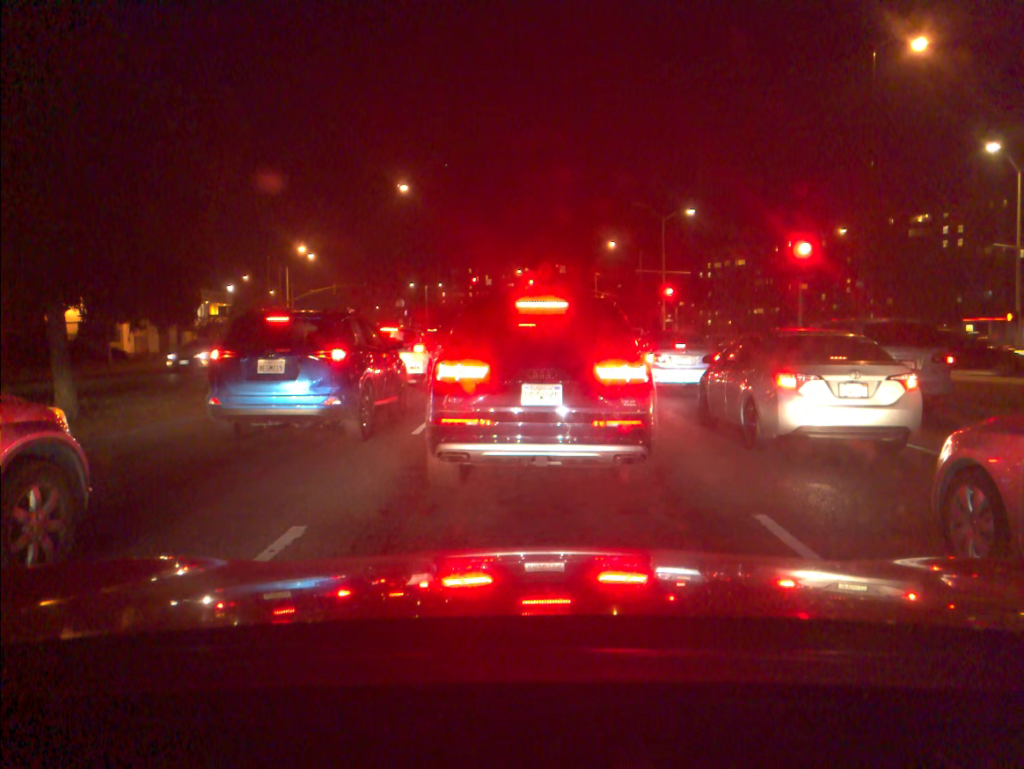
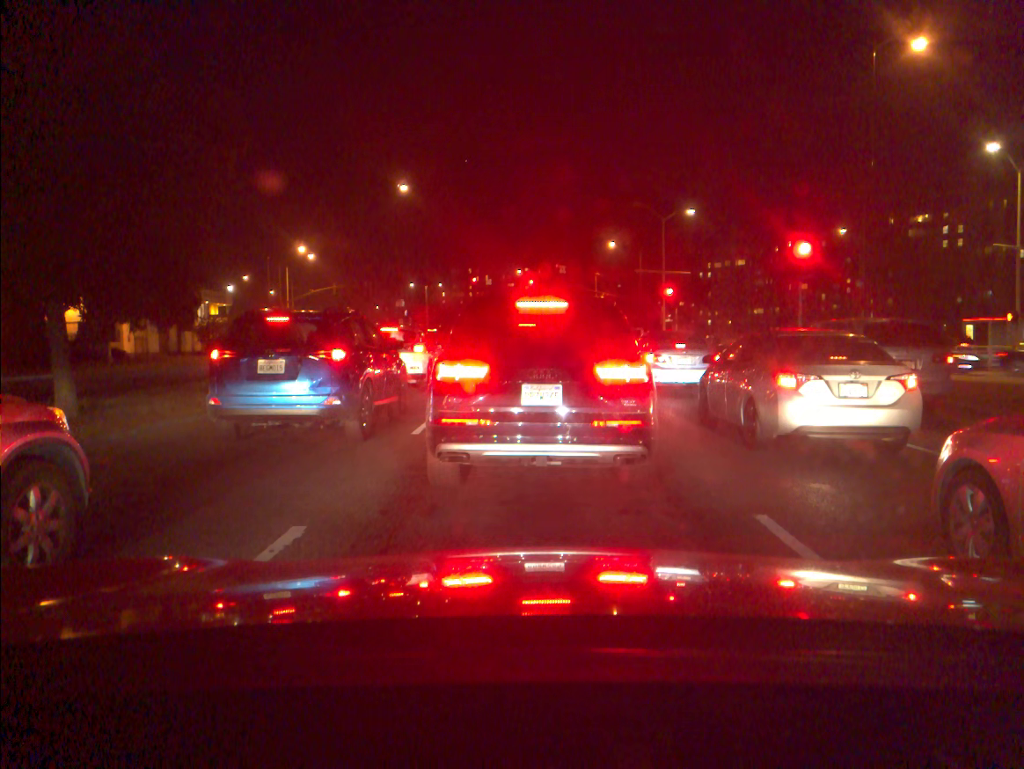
(0.0, 0.0) m; 0°
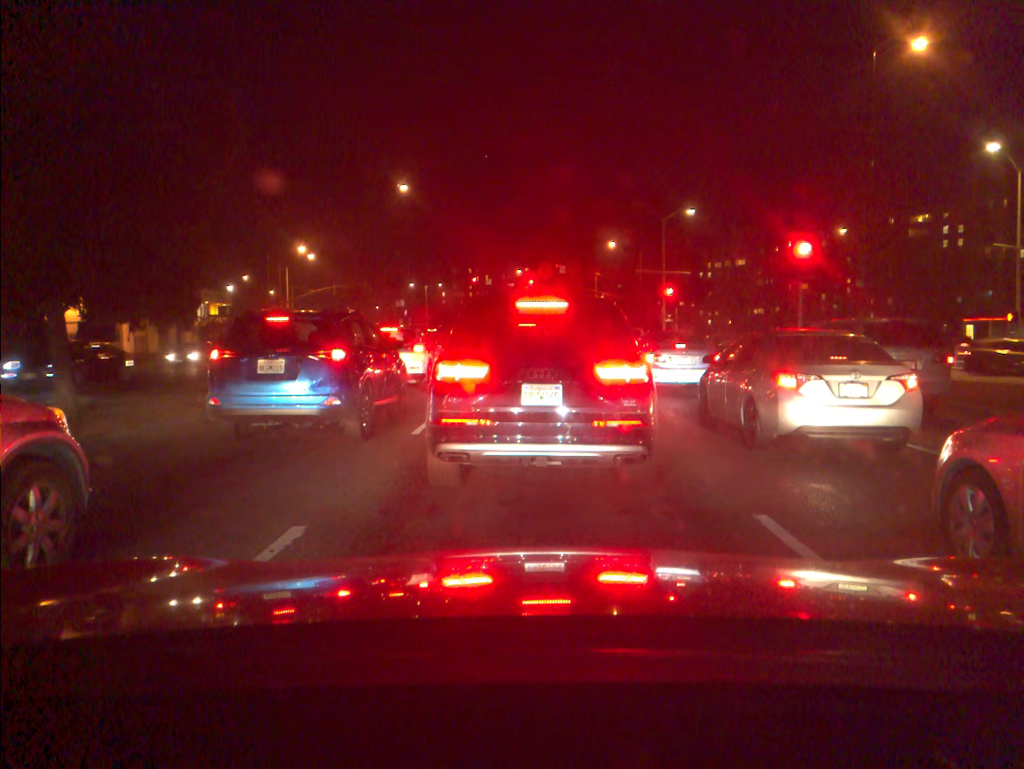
(0.0, 0.0) m; 0°
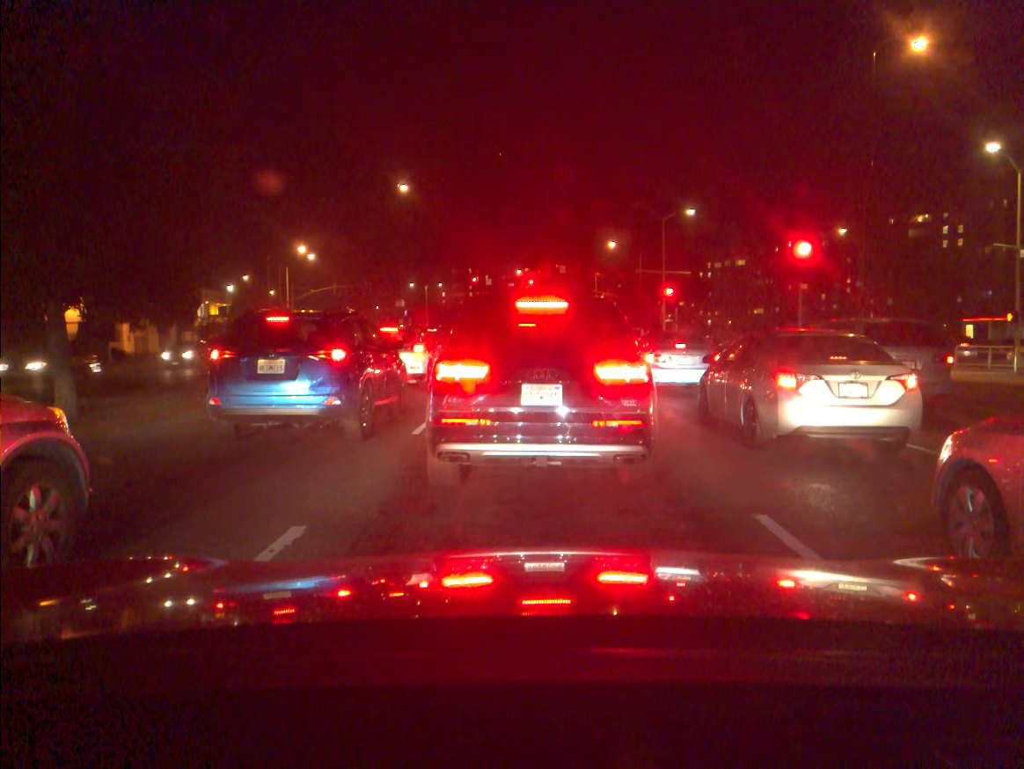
(0.0, 0.0) m; 0°
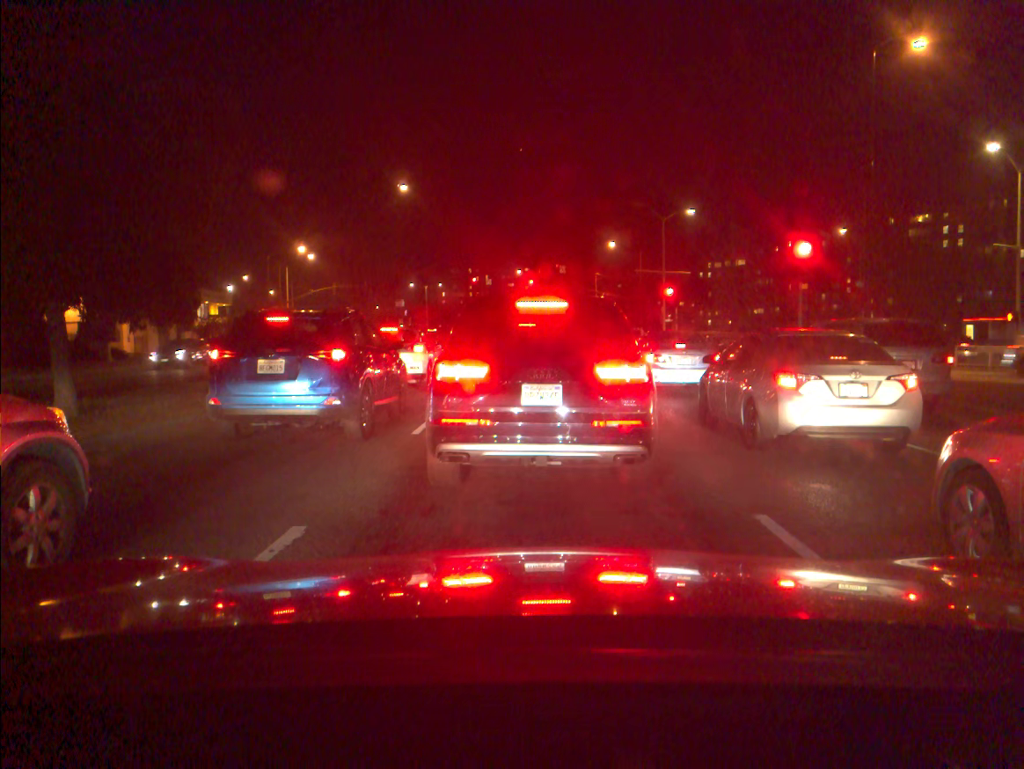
(0.0, 0.0) m; 0°
